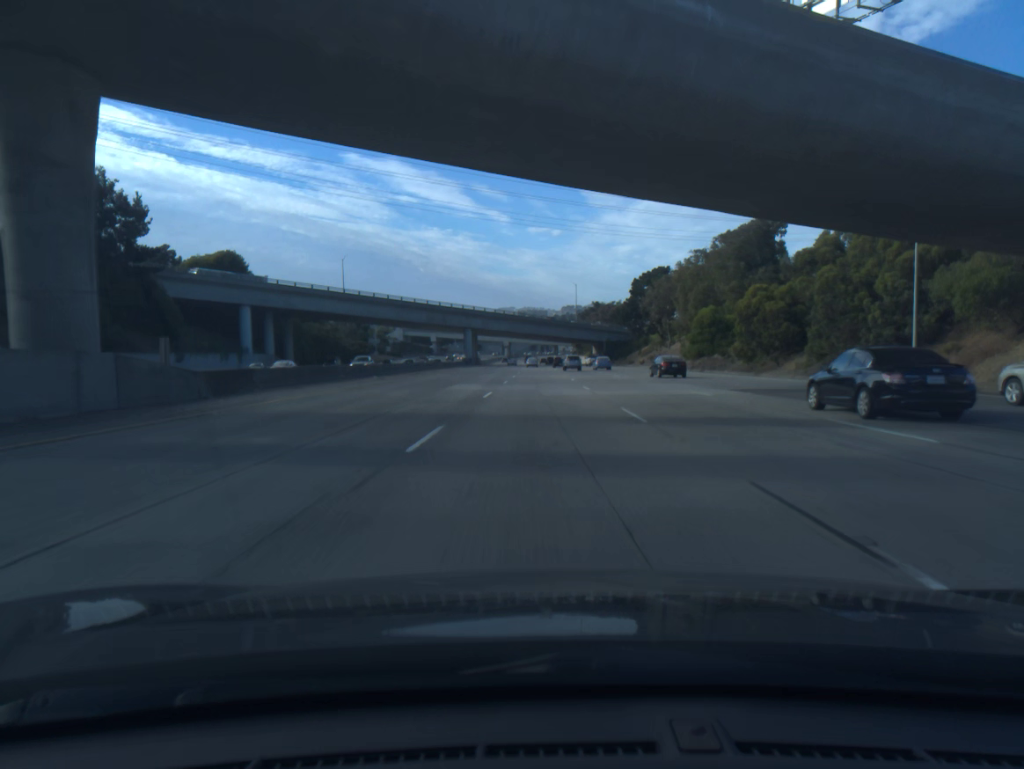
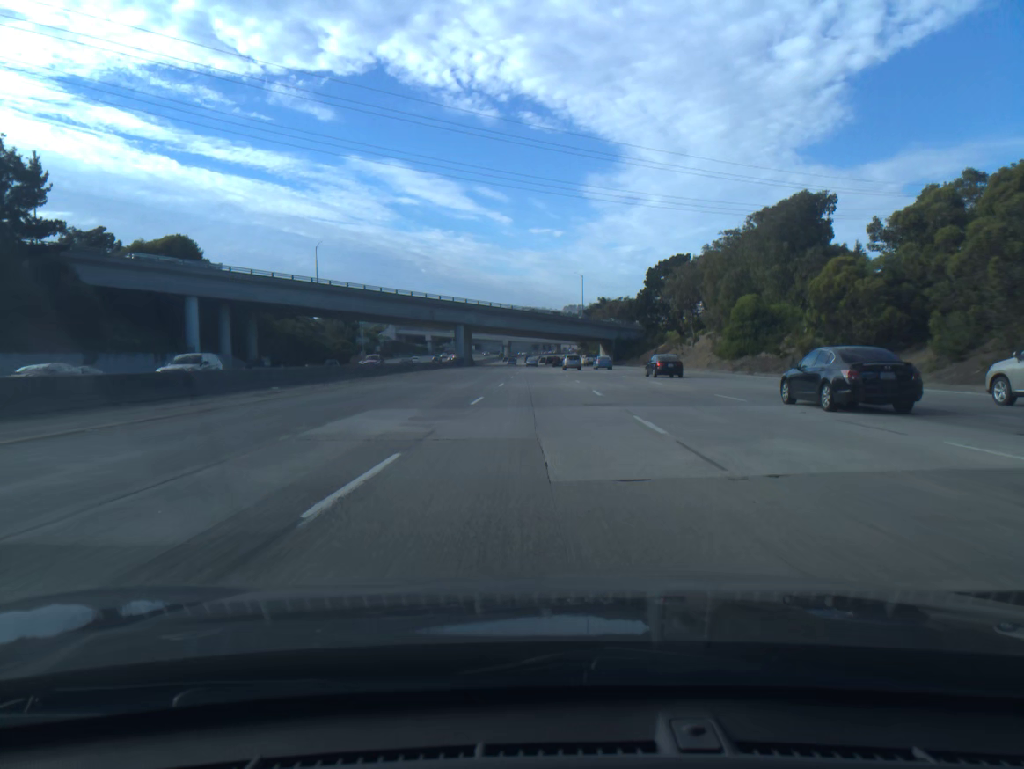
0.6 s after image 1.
(0.0, +18.5) m; 0°
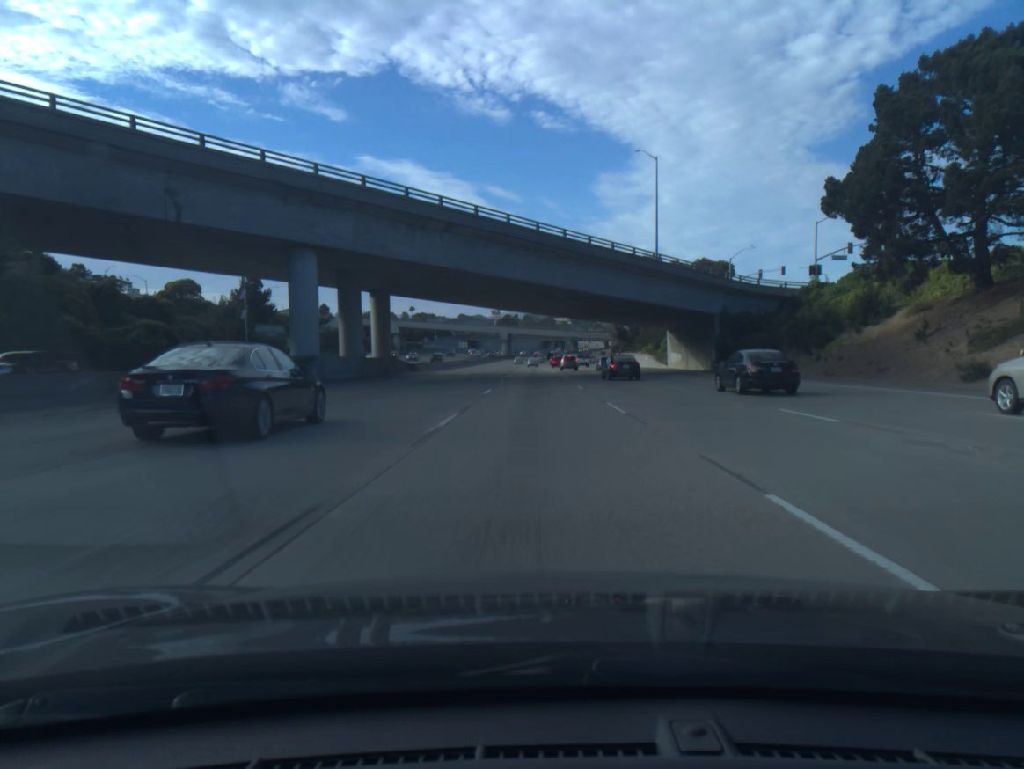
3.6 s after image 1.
(-0.4, +92.4) m; -1°
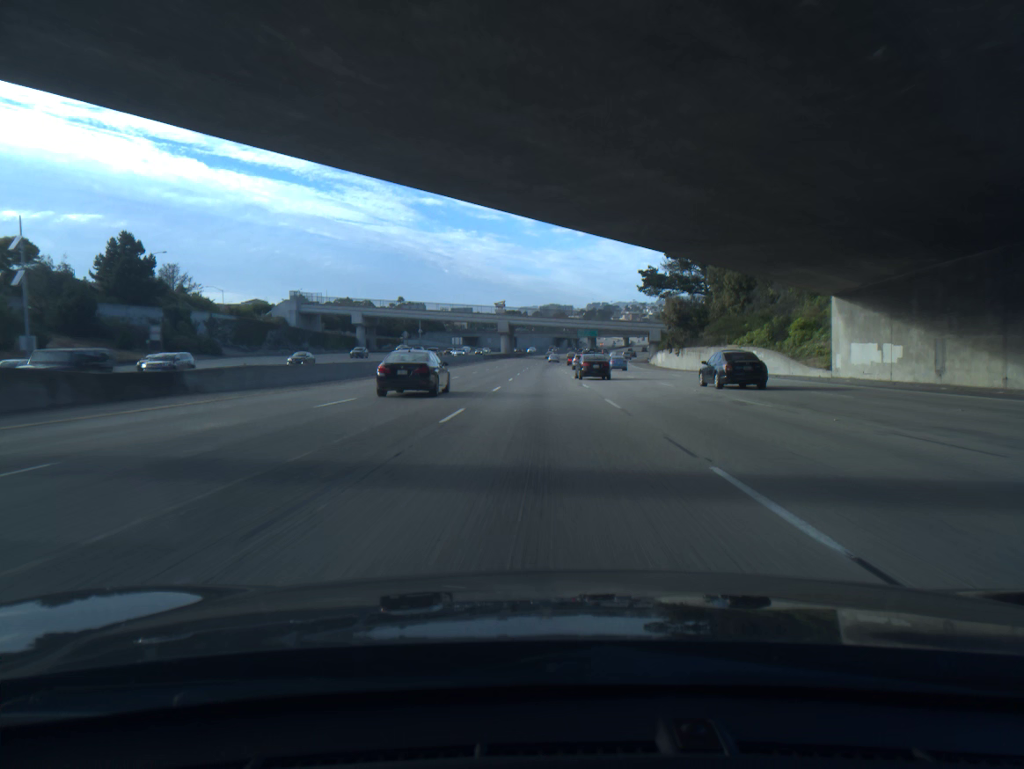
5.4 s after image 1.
(-0.4, +55.4) m; -1°
